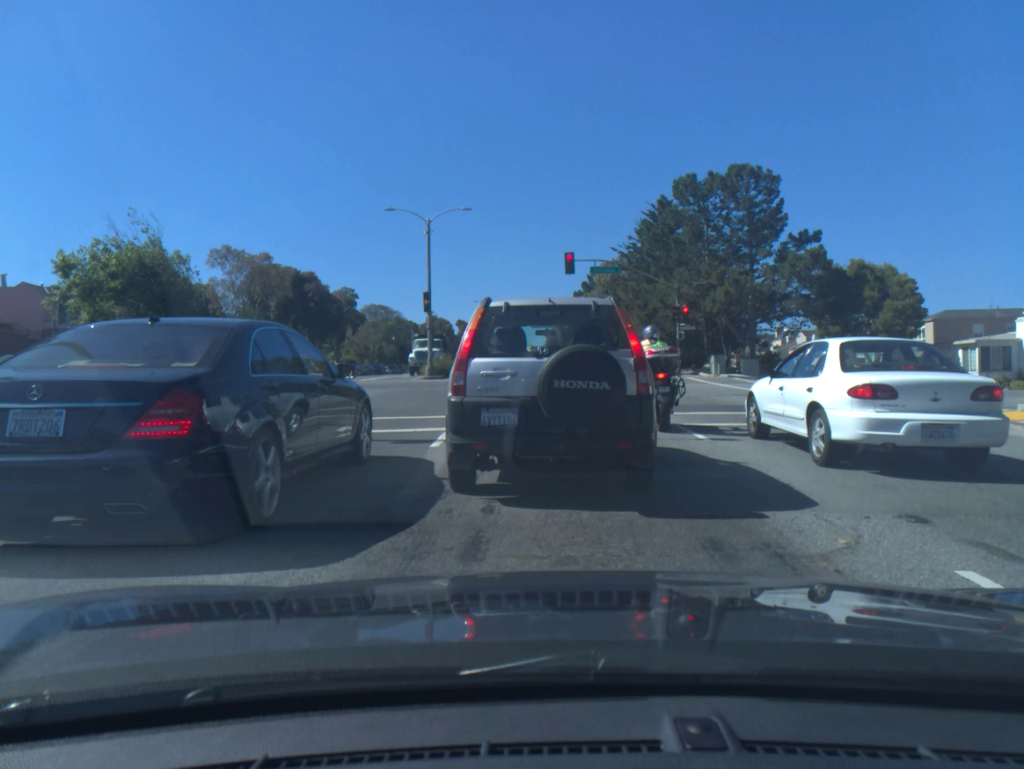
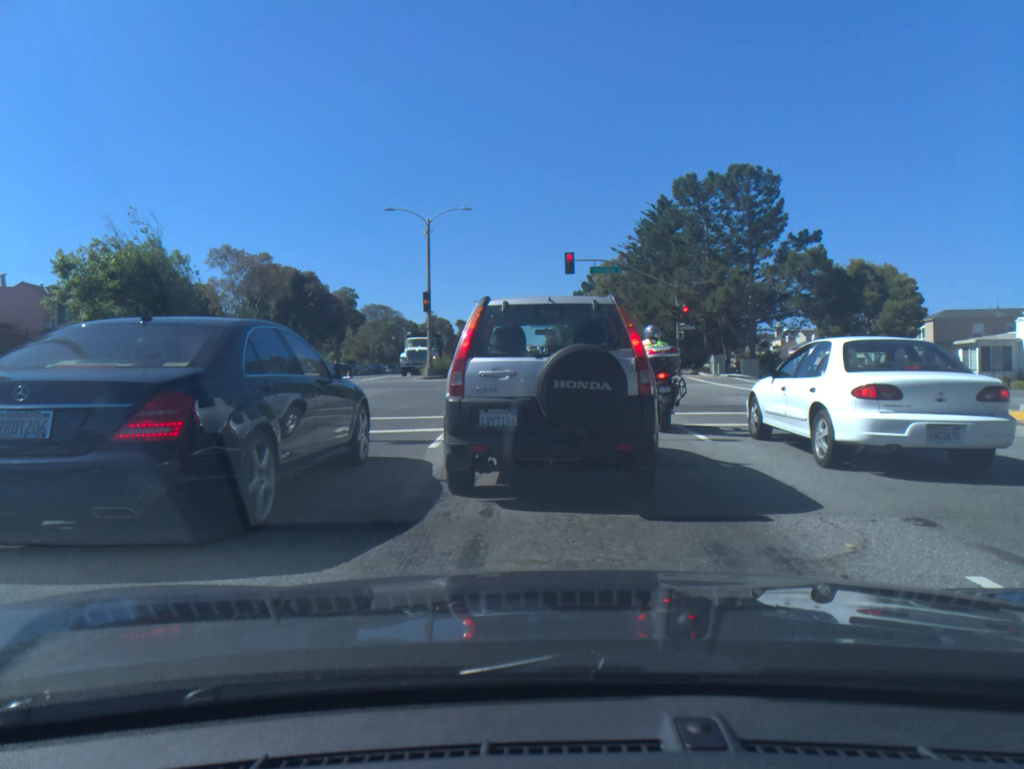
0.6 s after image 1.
(0.0, +0.1) m; 0°
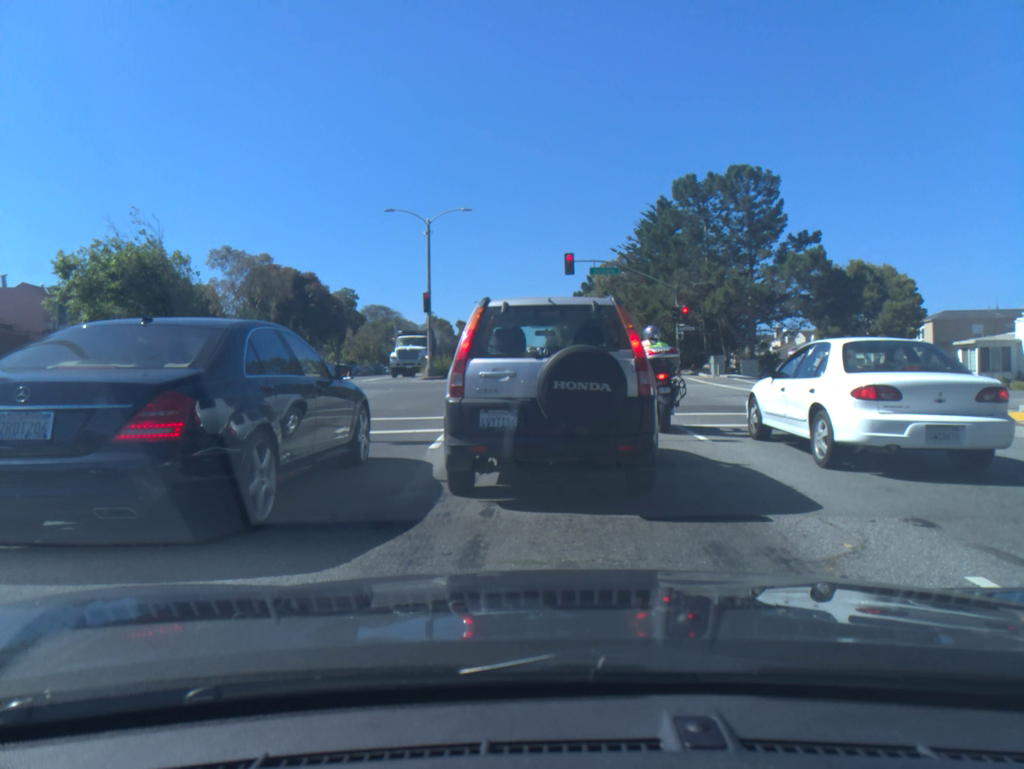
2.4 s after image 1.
(0.0, 0.0) m; 0°
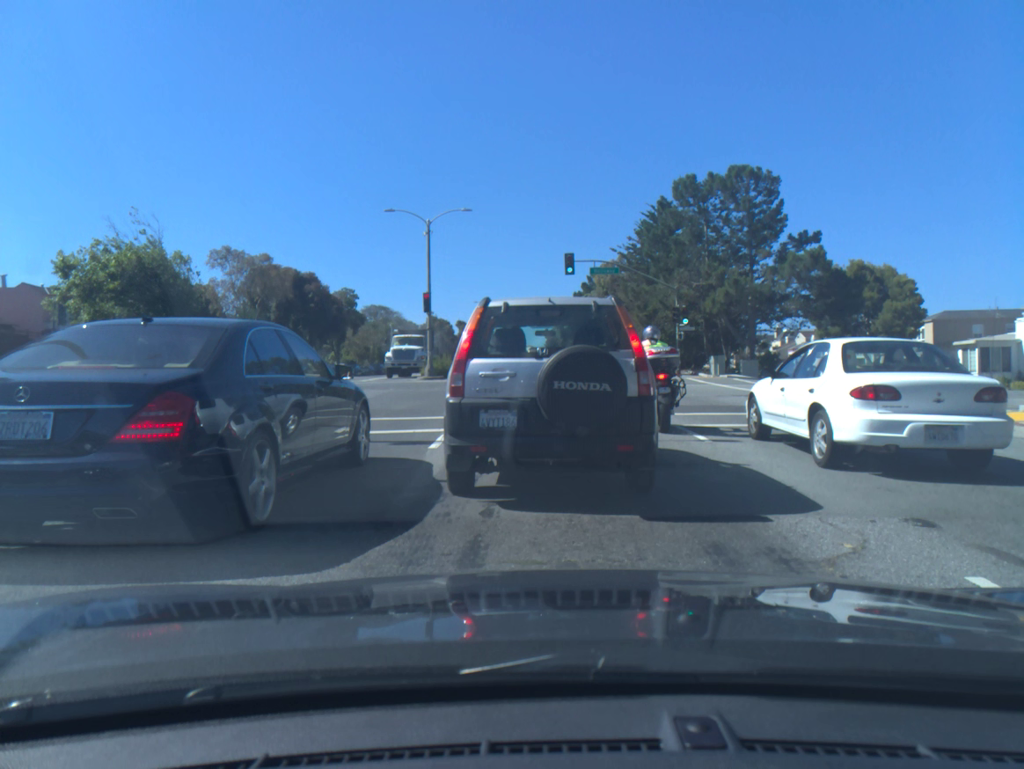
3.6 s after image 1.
(0.0, 0.0) m; 0°
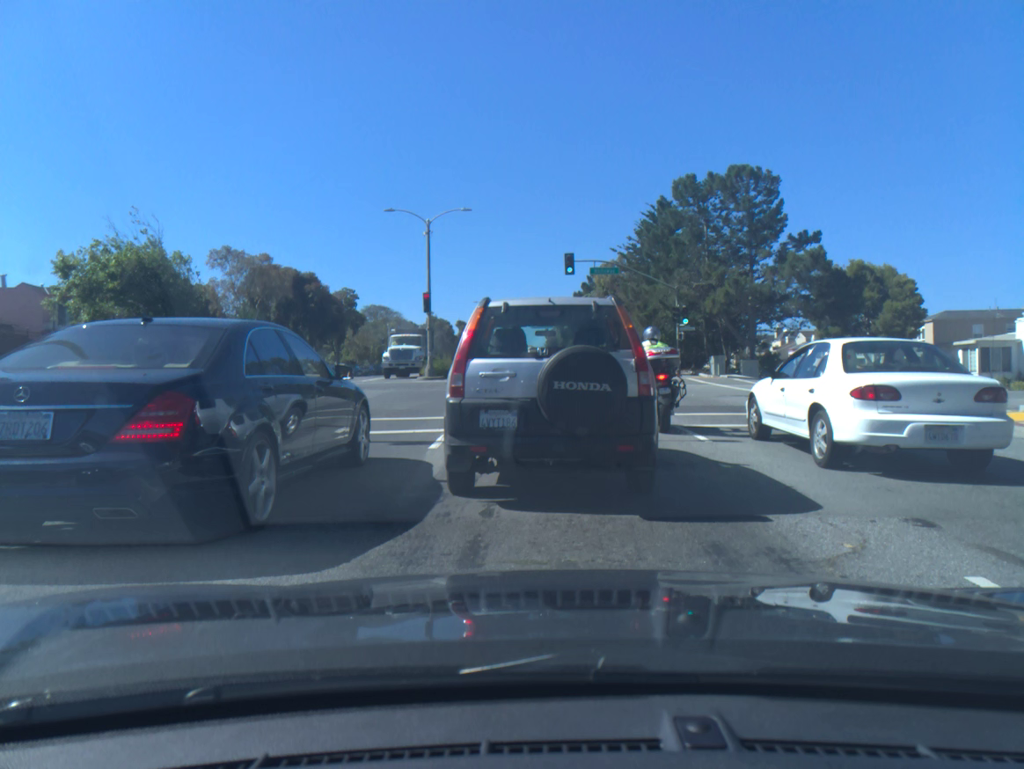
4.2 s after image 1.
(0.0, 0.0) m; 0°
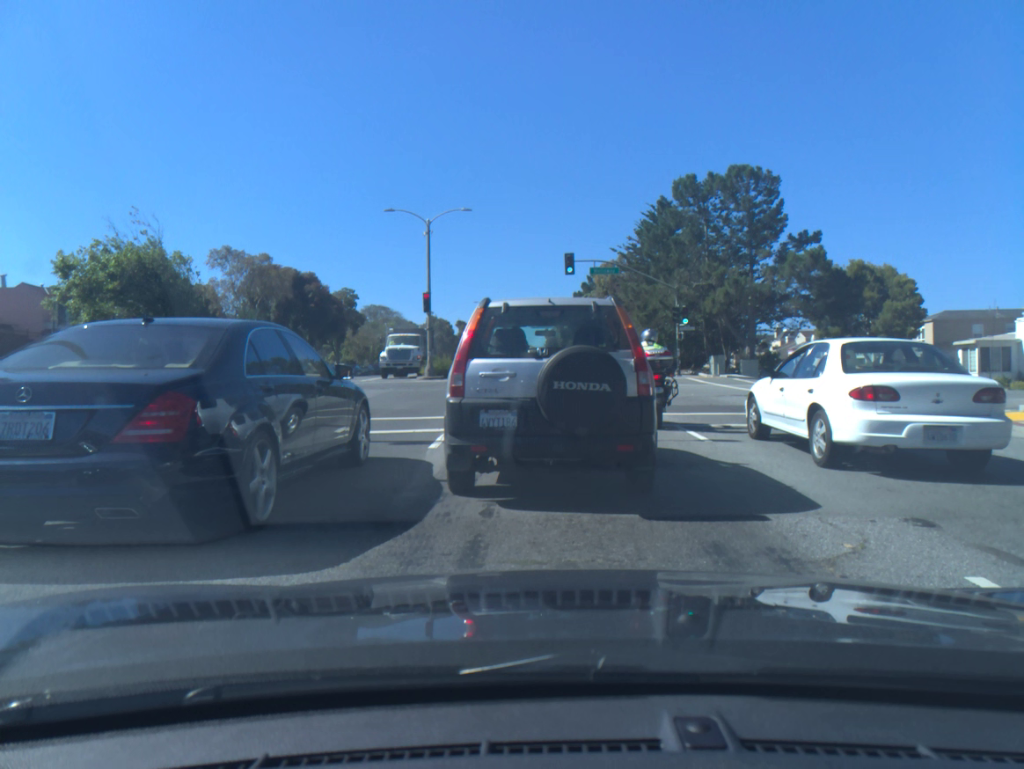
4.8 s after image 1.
(0.0, 0.0) m; 0°
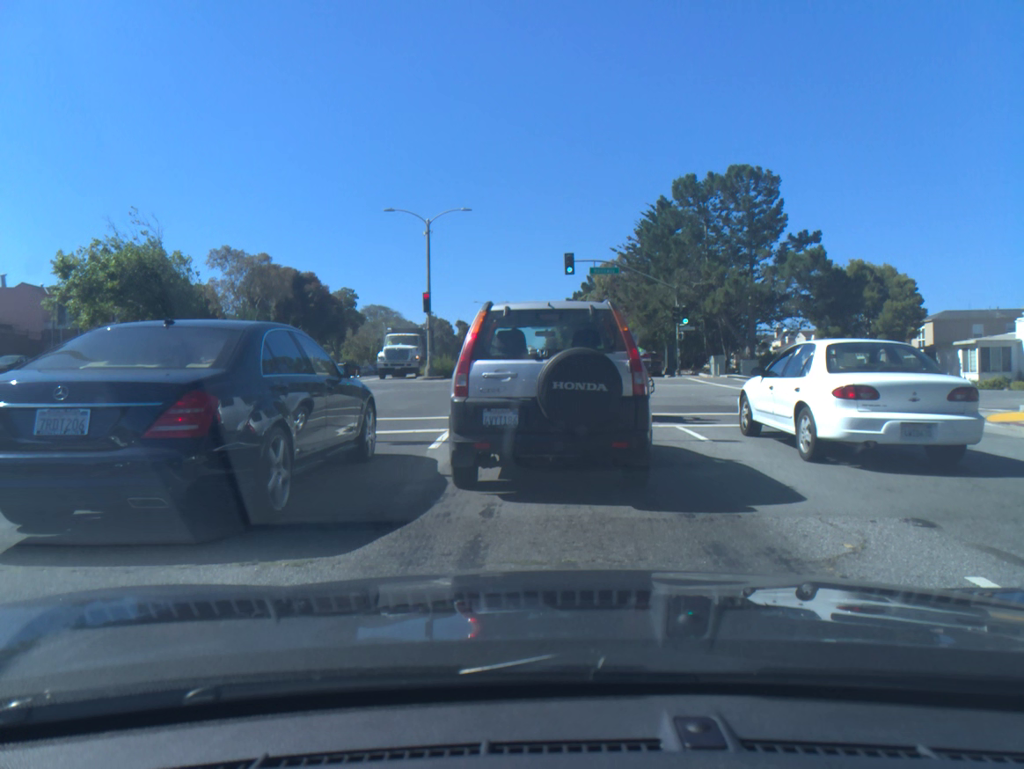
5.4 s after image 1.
(0.0, 0.0) m; 0°
